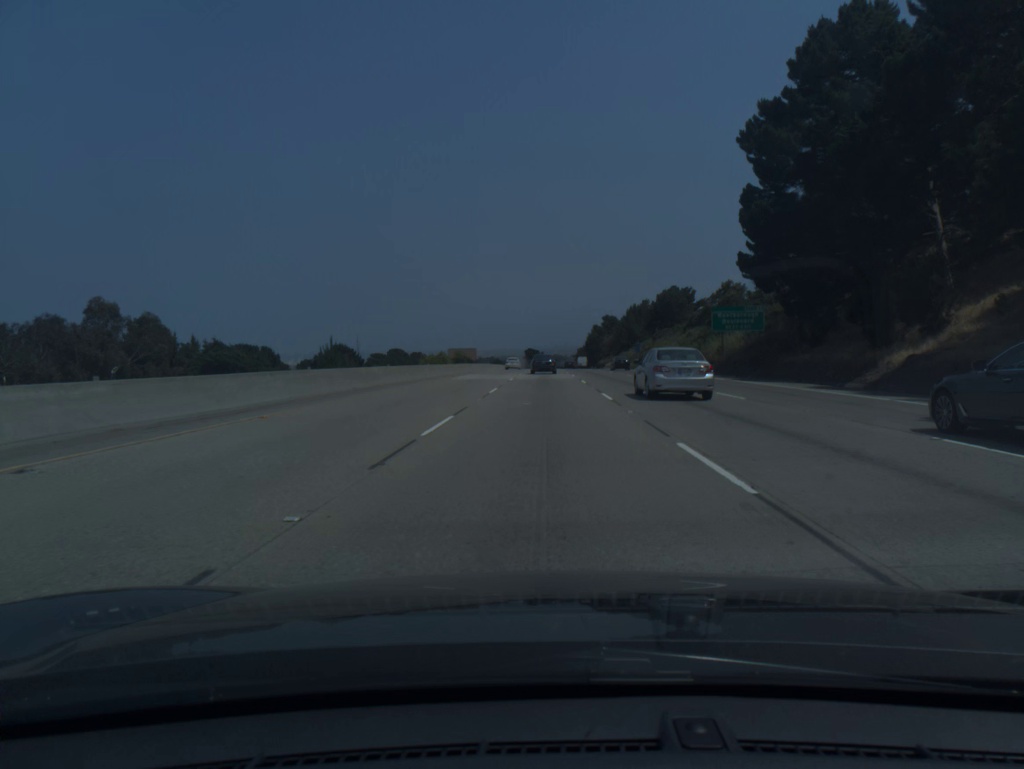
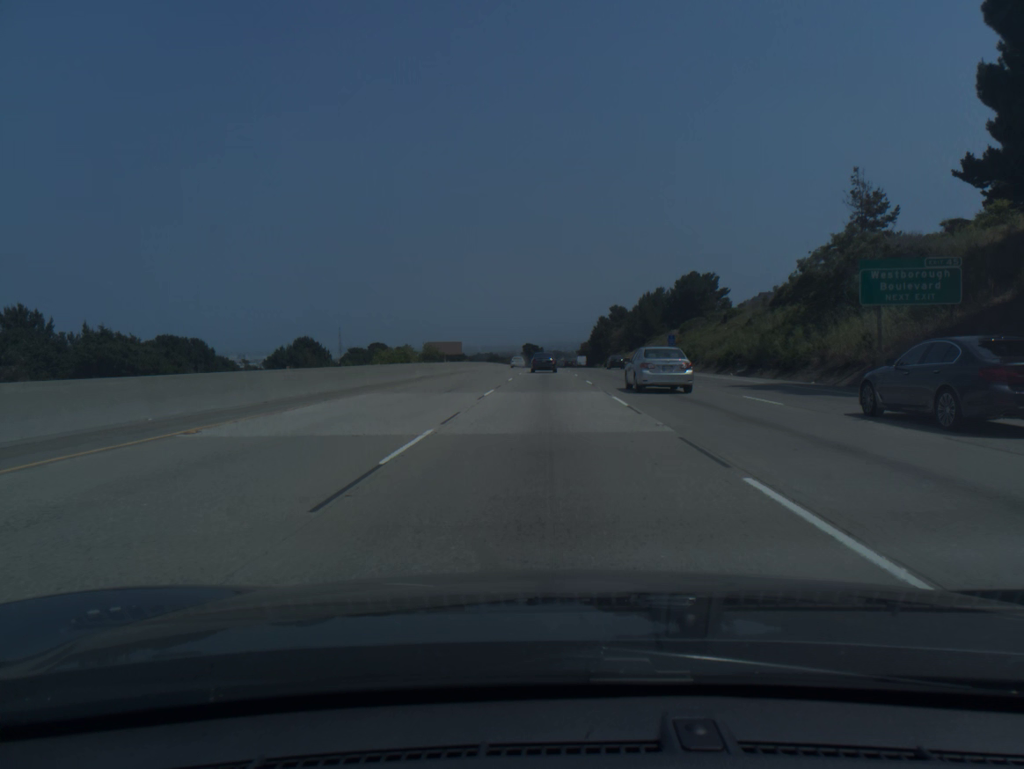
(-0.1, +32.4) m; 0°
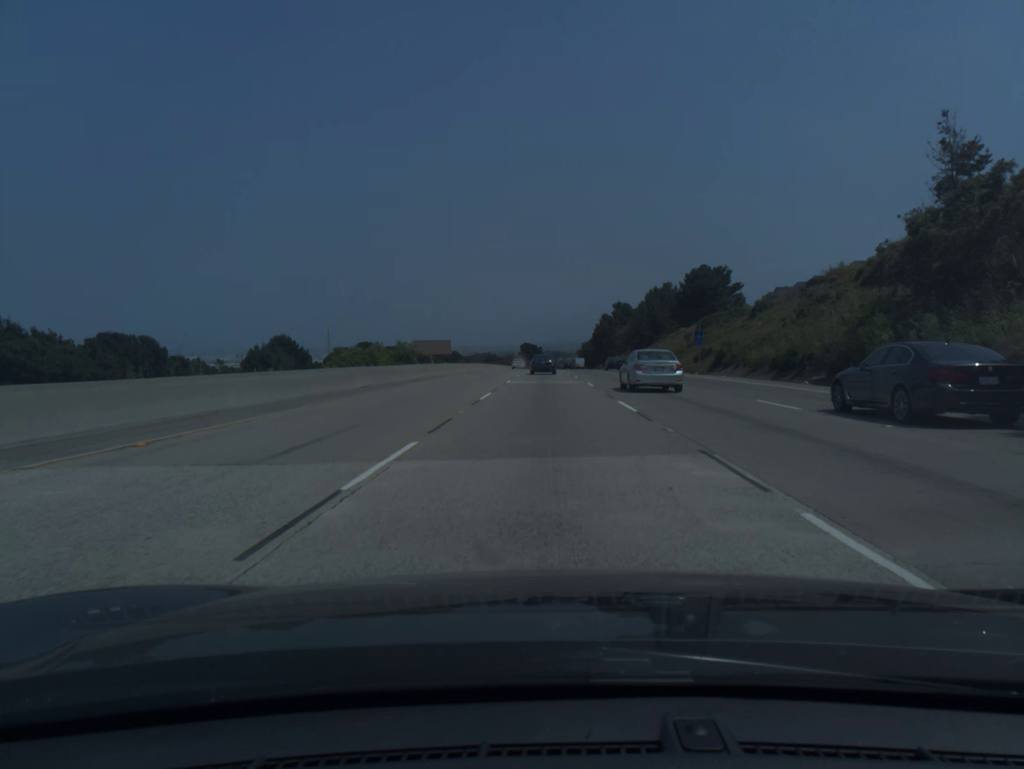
(0.0, +16.2) m; 0°
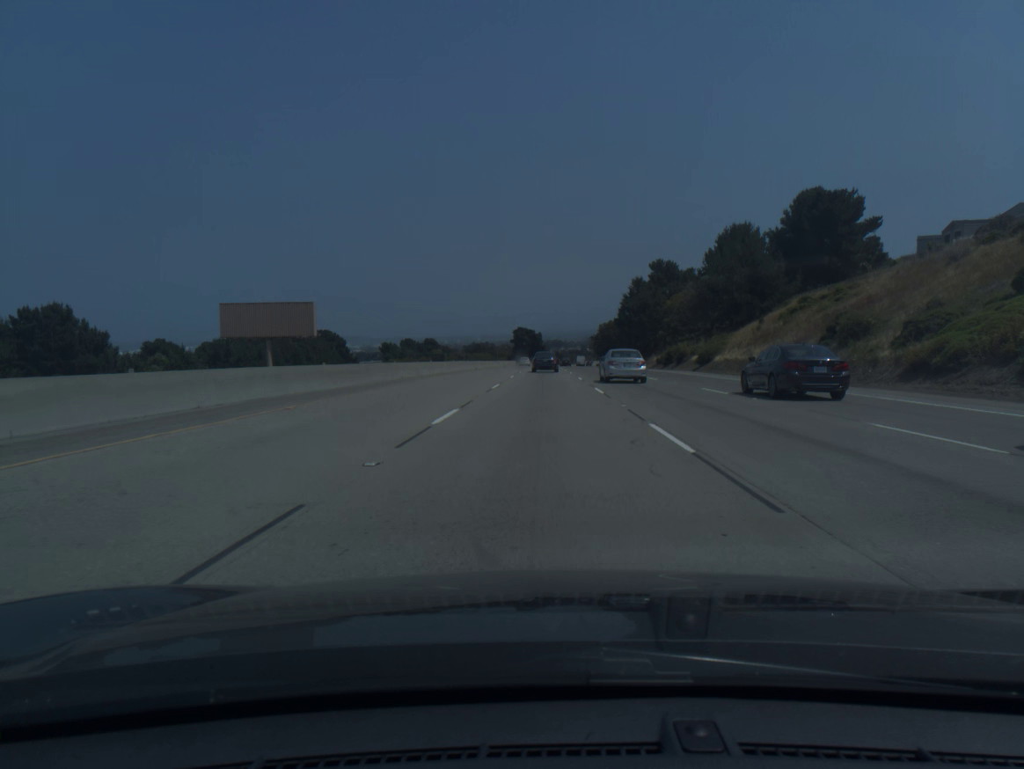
(+0.5, +81.2) m; 0°
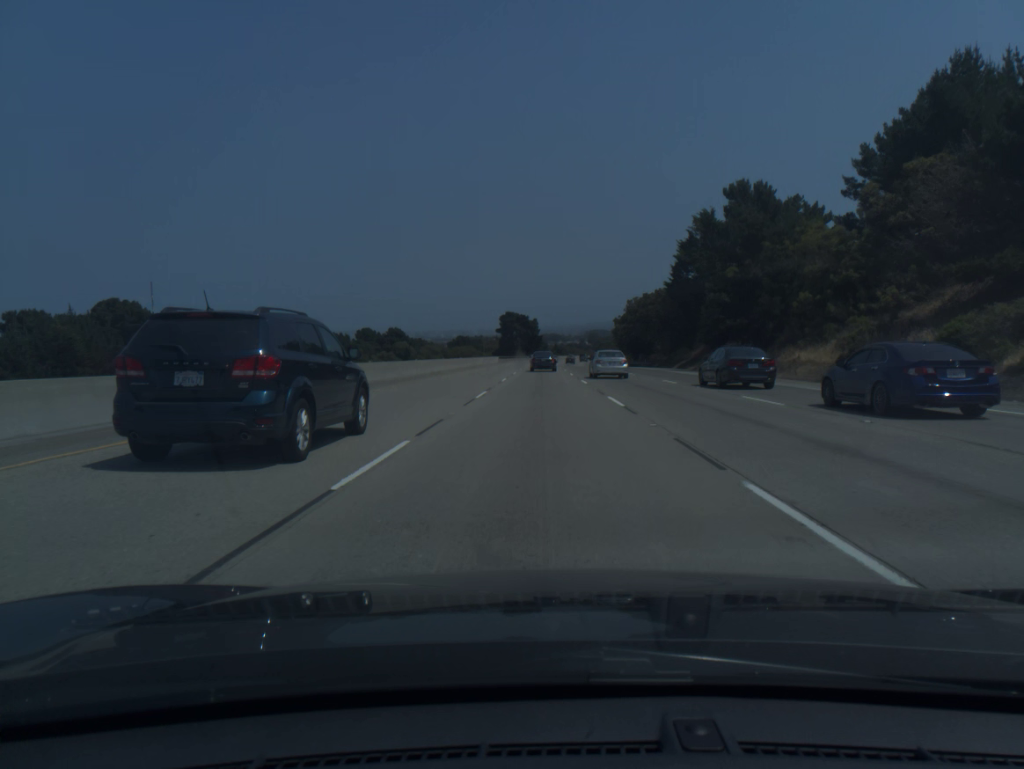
(+0.1, +64.7) m; 0°
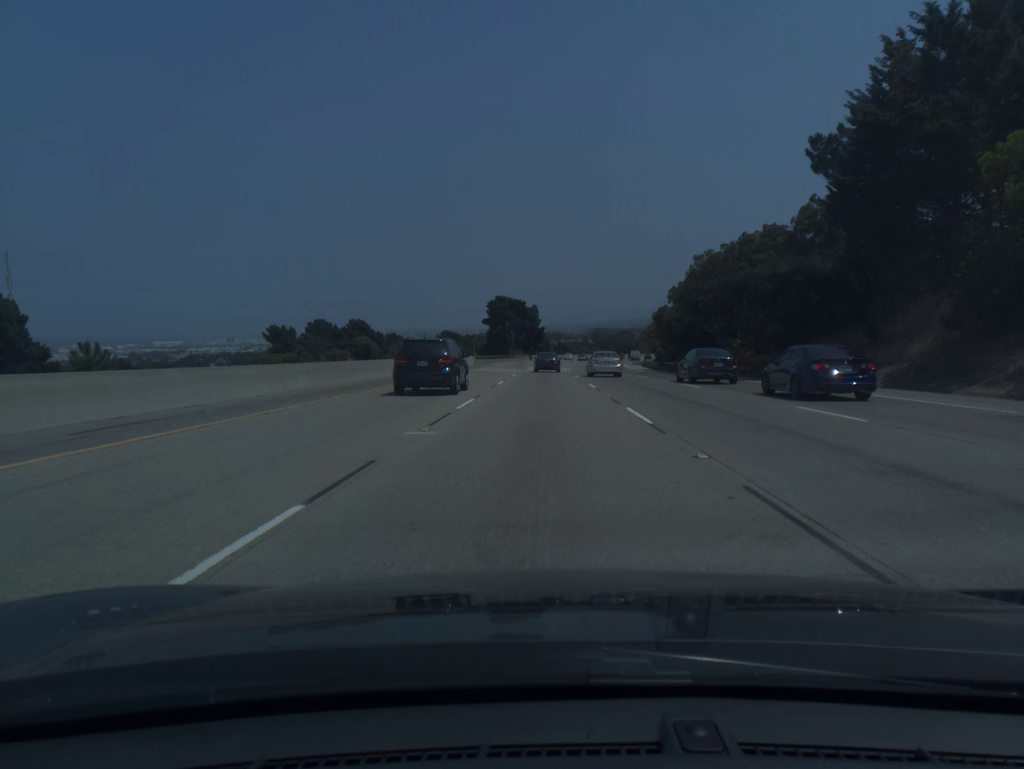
(0.0, +48.5) m; 0°
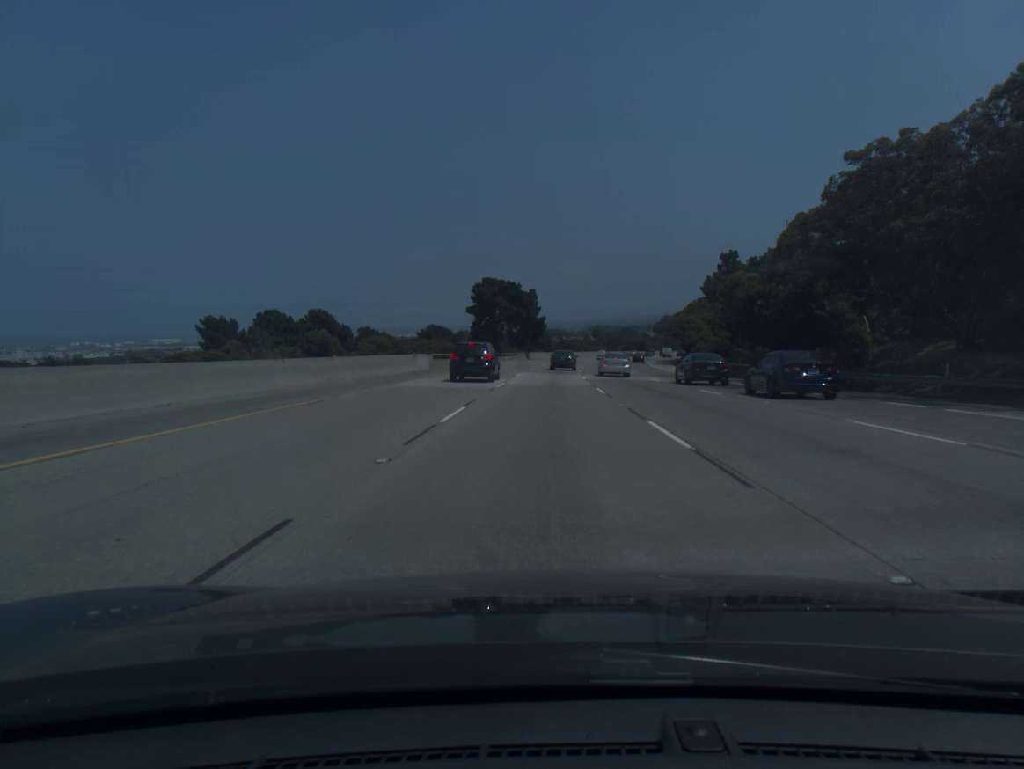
(0.0, +32.4) m; 0°
